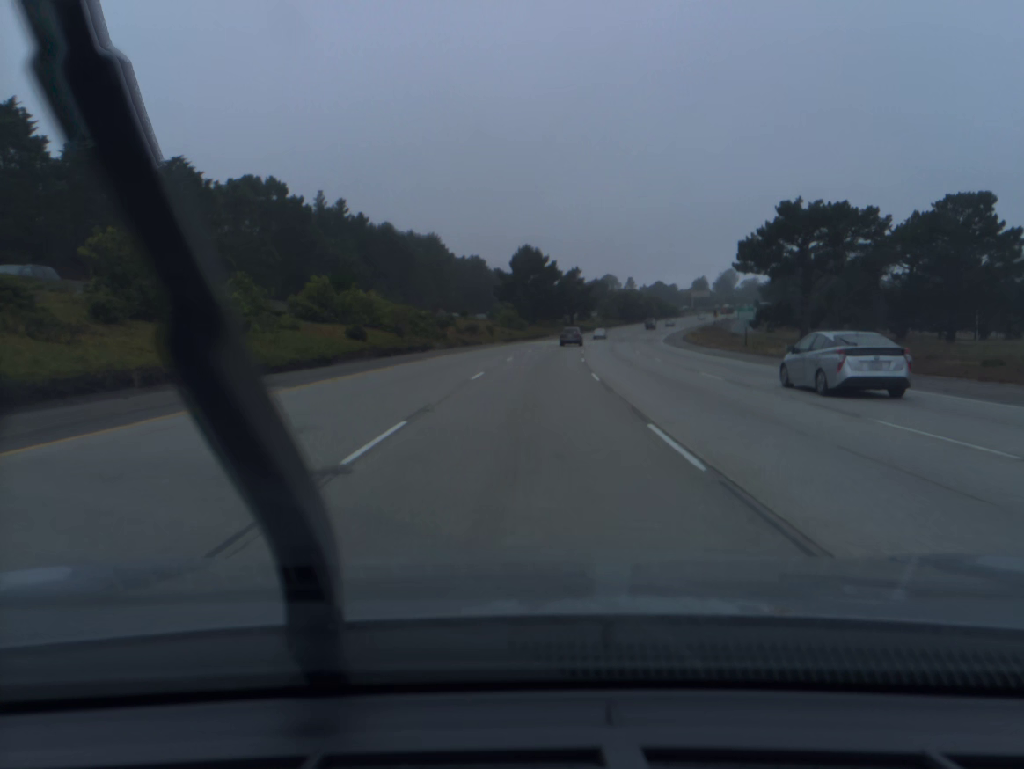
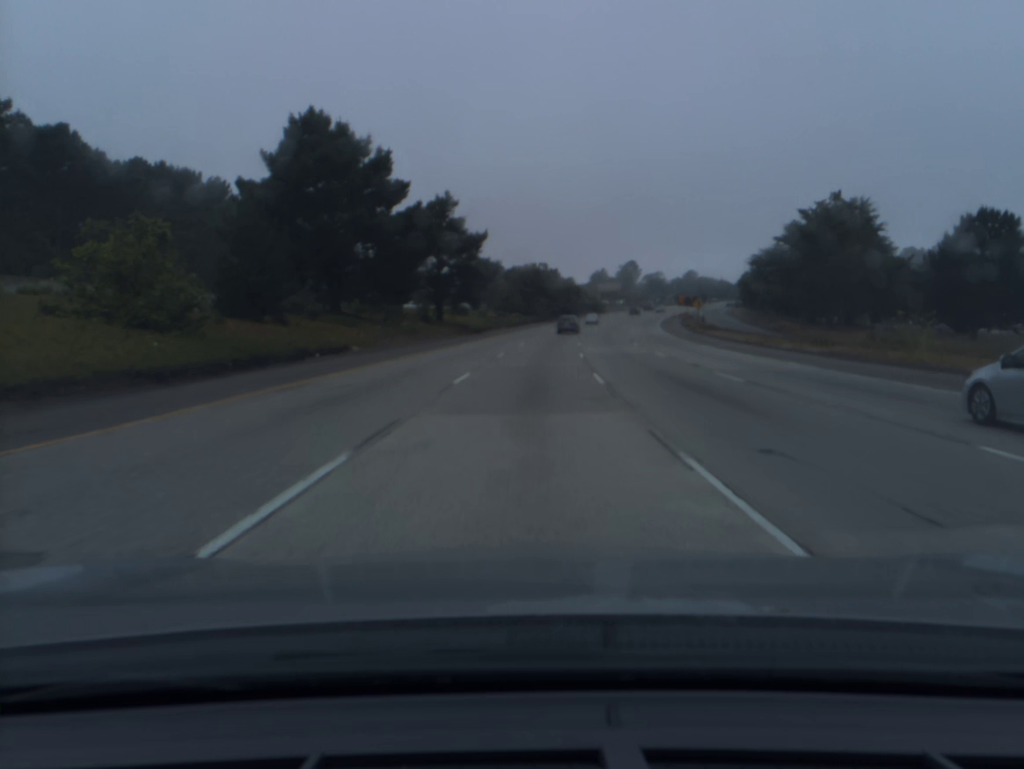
(+7.0, +90.5) m; +9°
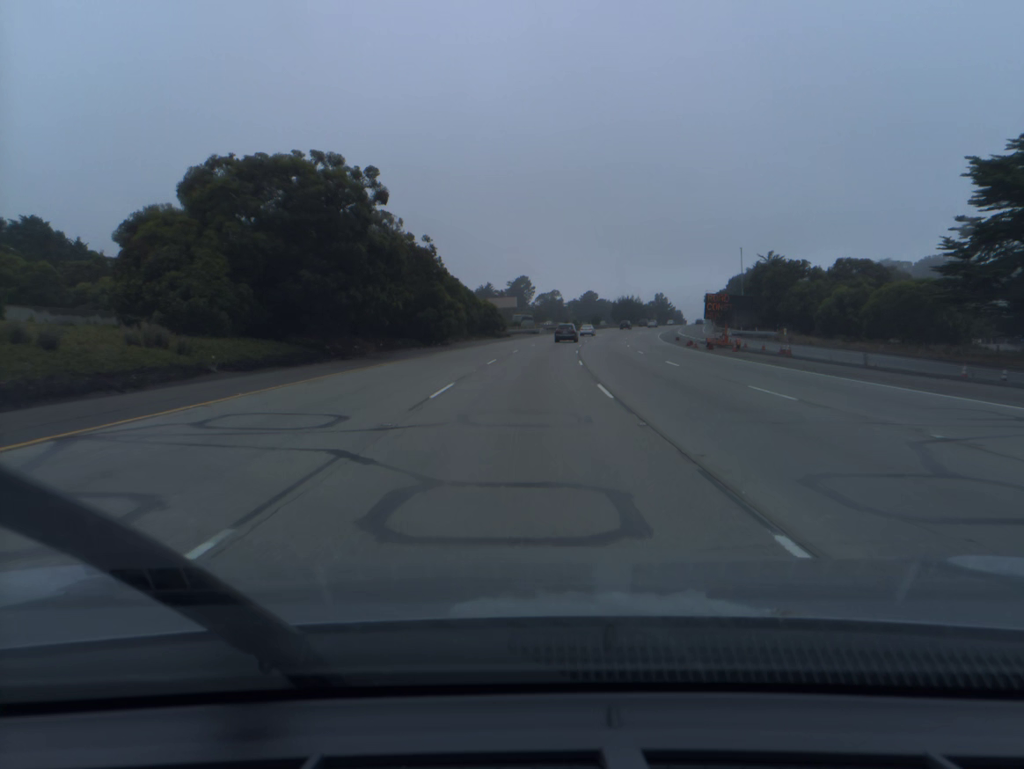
(+6.8, +90.3) m; +9°
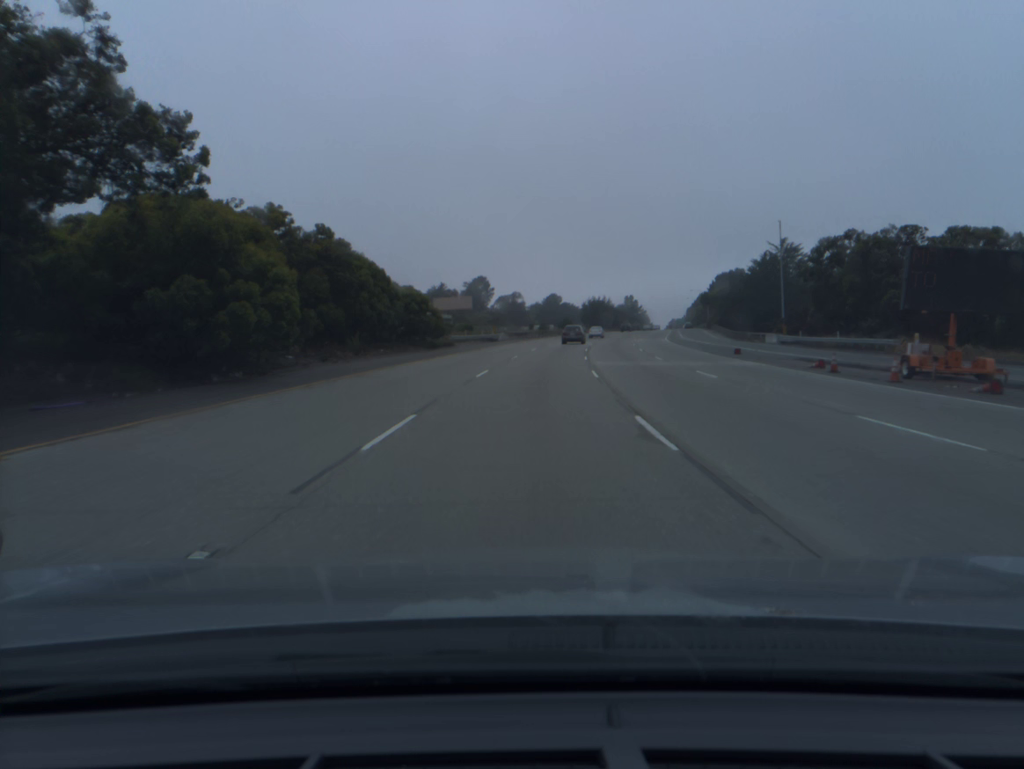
(+0.9, +36.0) m; +3°
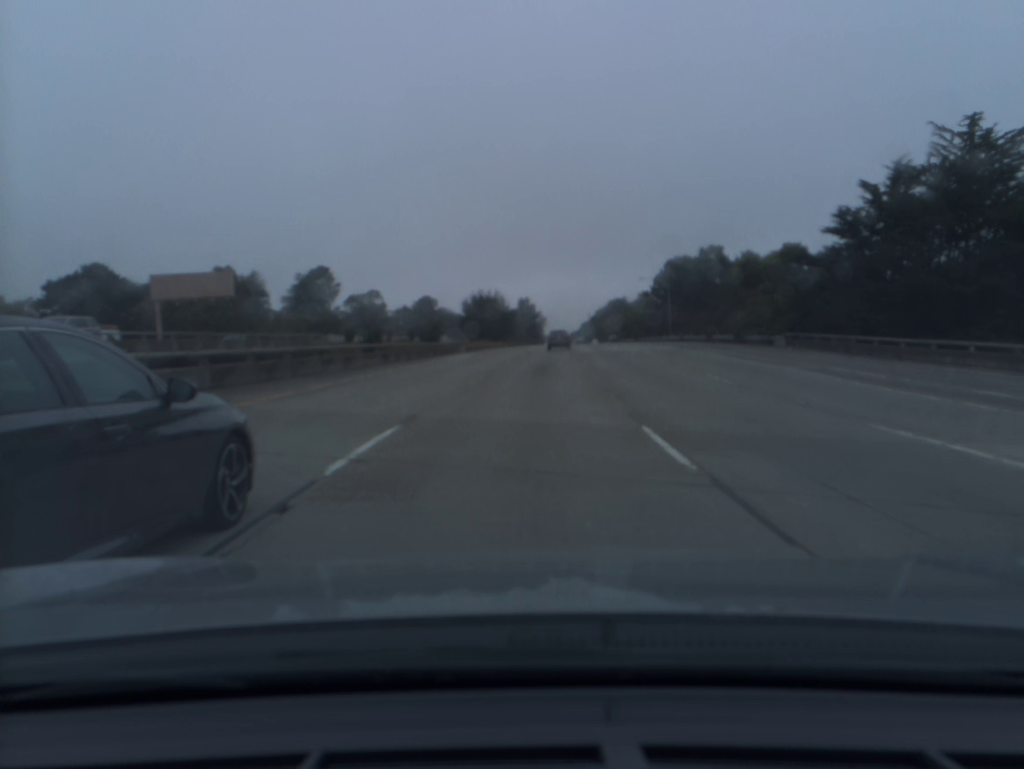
(+7.1, +88.5) m; +9°
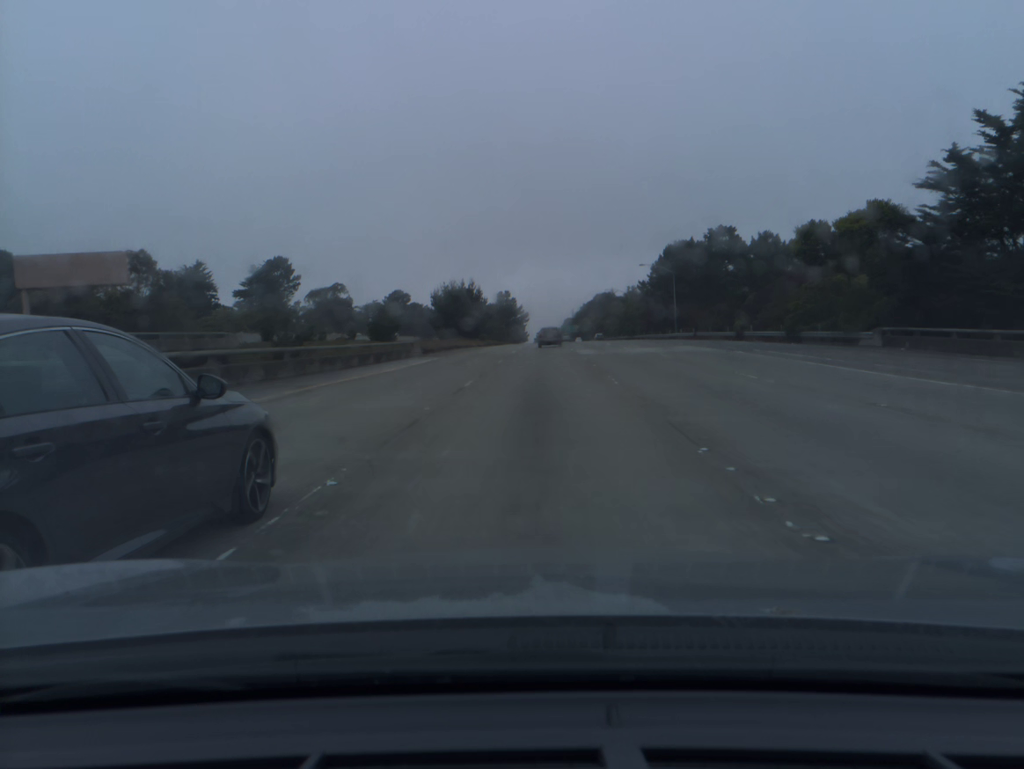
(+0.2, +17.7) m; +1°
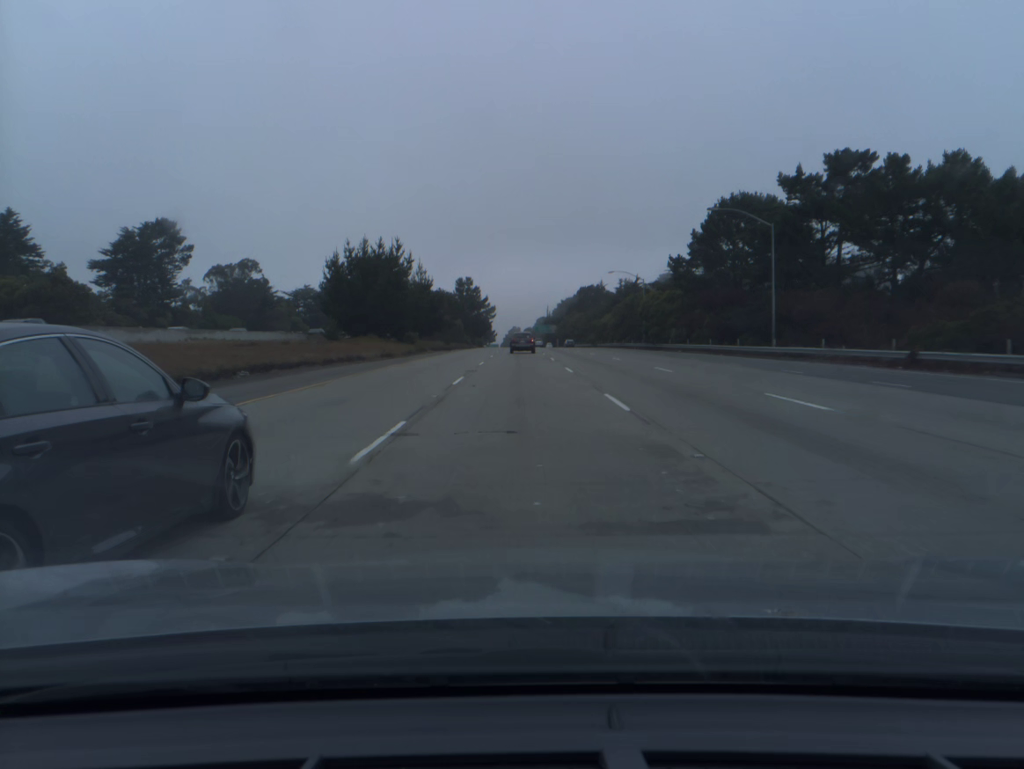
(+1.4, +52.8) m; +2°
